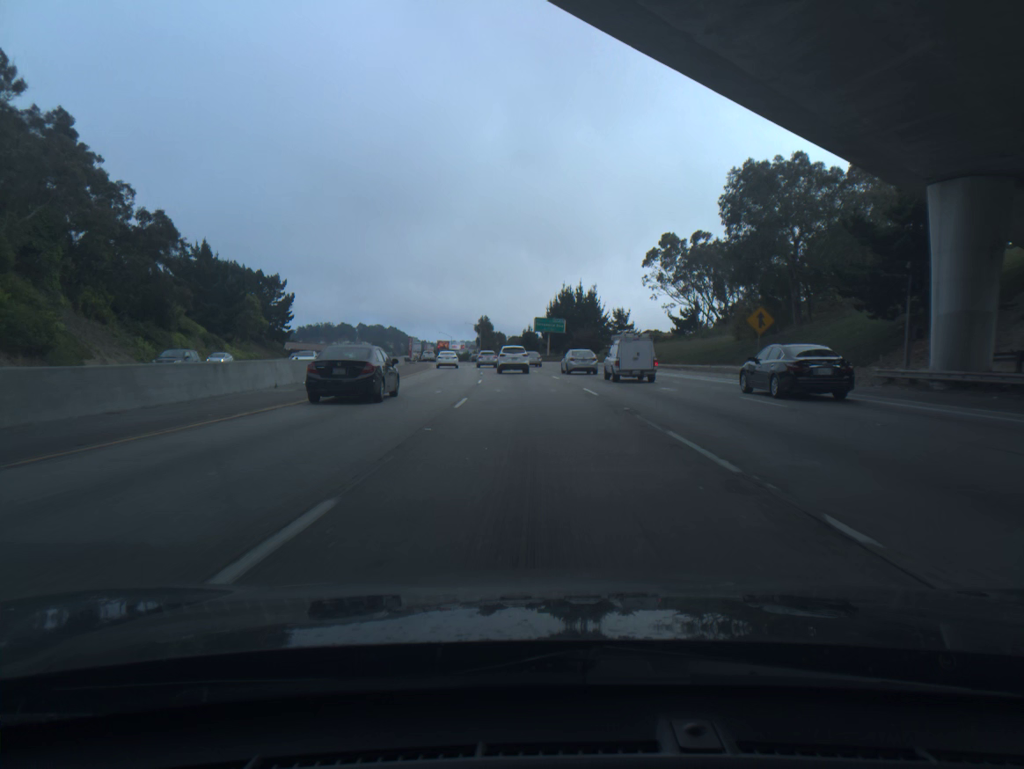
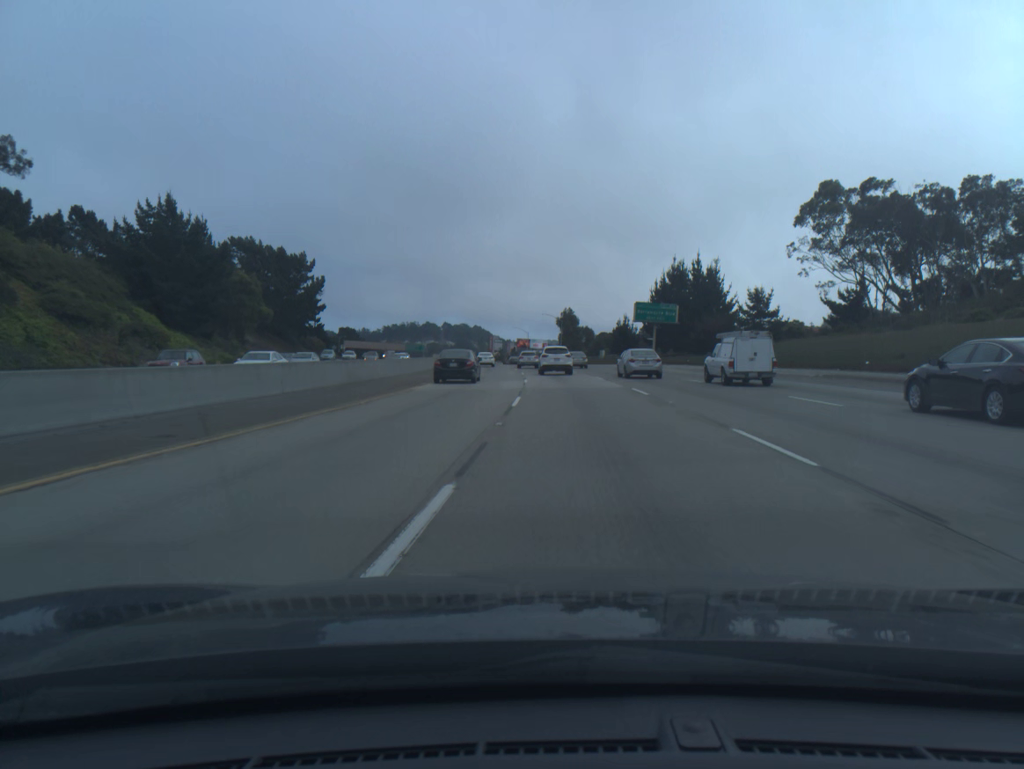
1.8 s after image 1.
(-2.1, +43.1) m; -6°
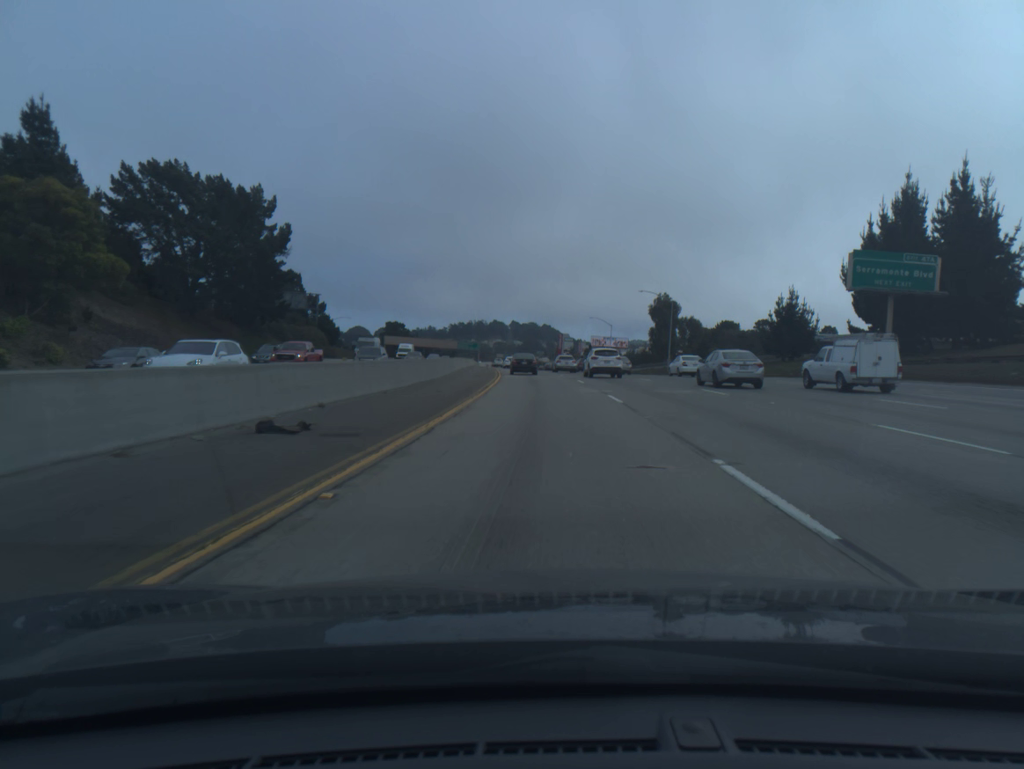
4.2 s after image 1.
(-3.2, +56.5) m; -5°
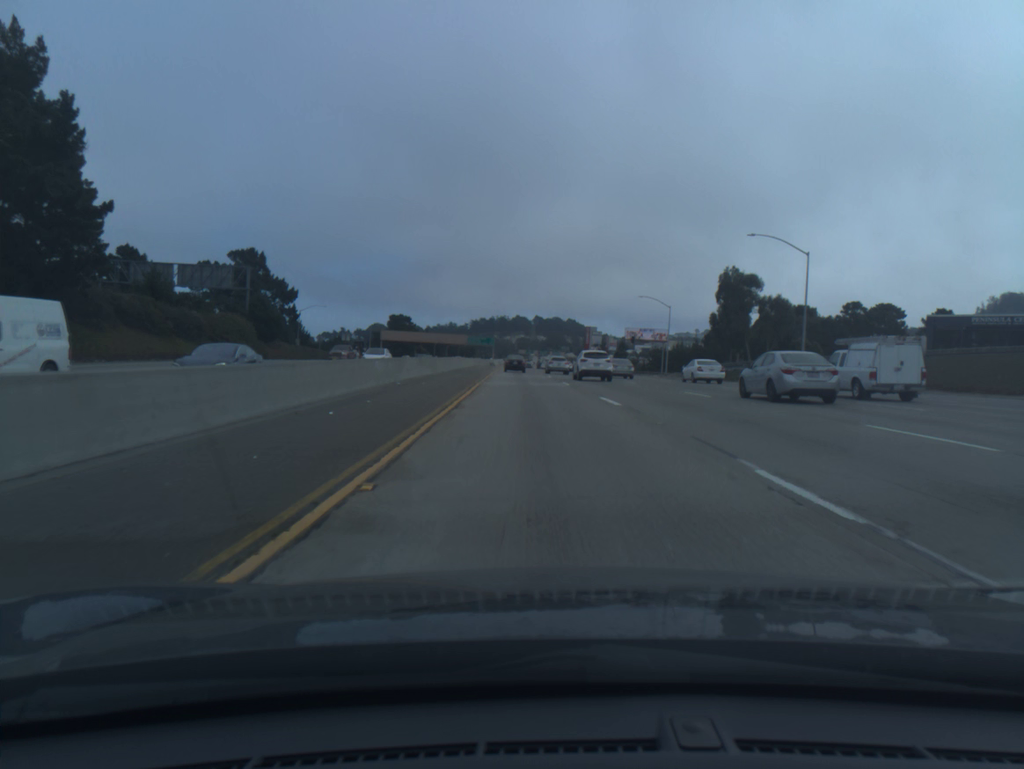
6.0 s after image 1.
(-0.6, +43.4) m; -2°
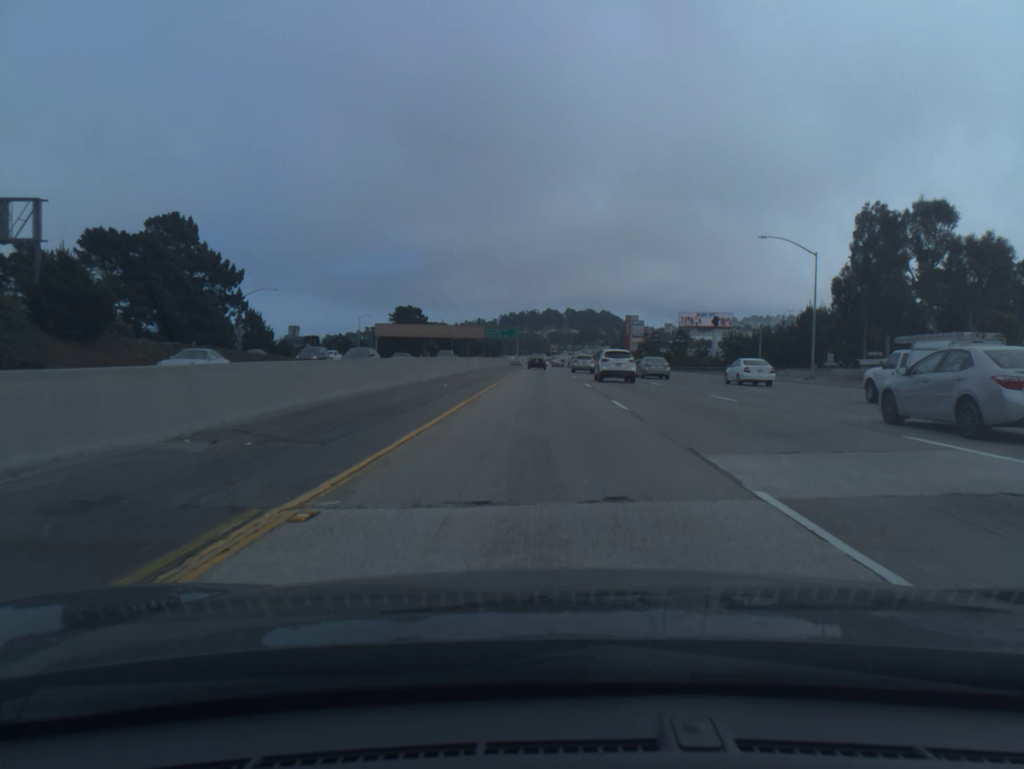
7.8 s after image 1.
(-1.0, +45.1) m; -2°
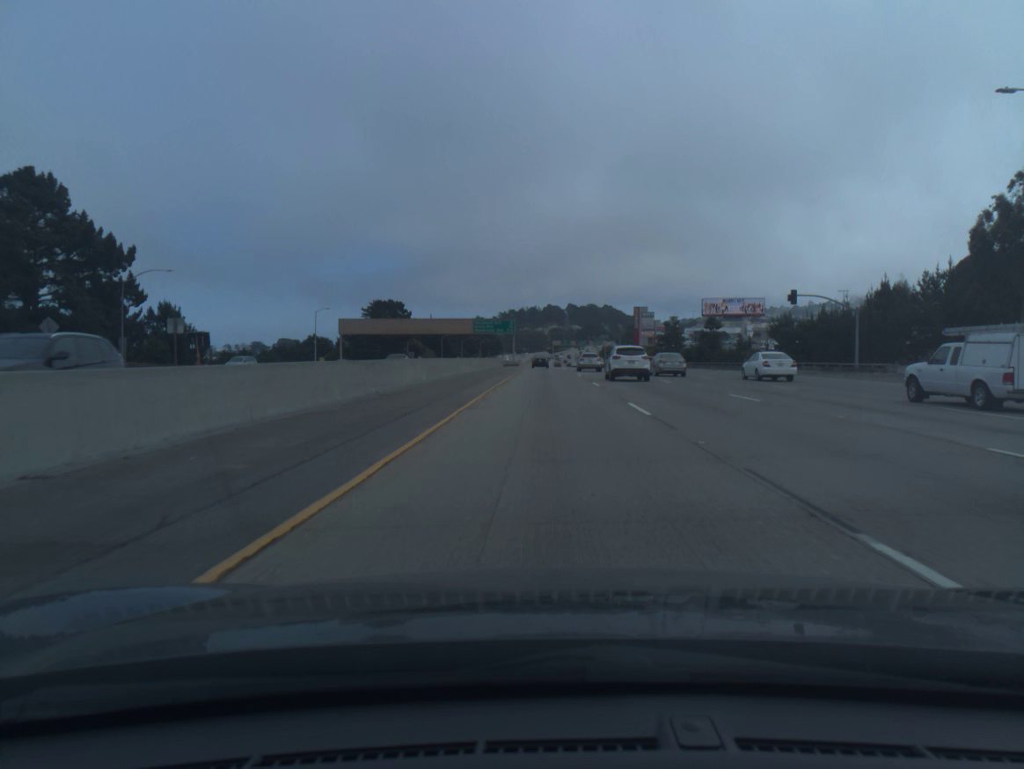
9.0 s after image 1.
(-0.1, +31.0) m; 0°
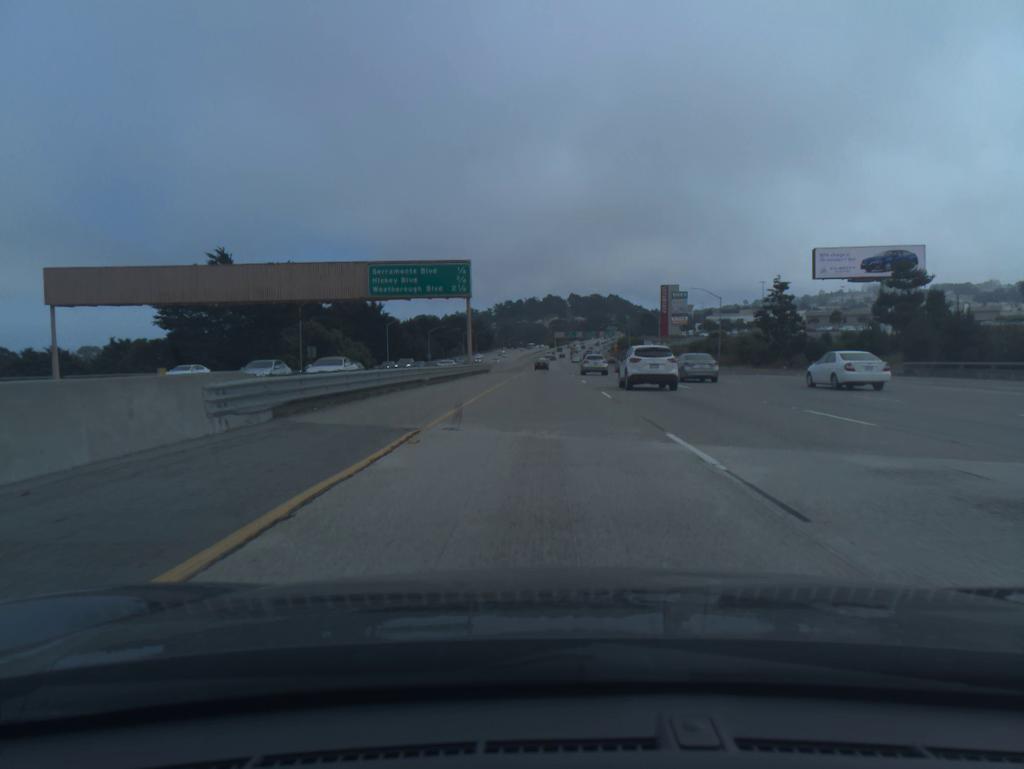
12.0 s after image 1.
(+0.4, +80.6) m; 0°
